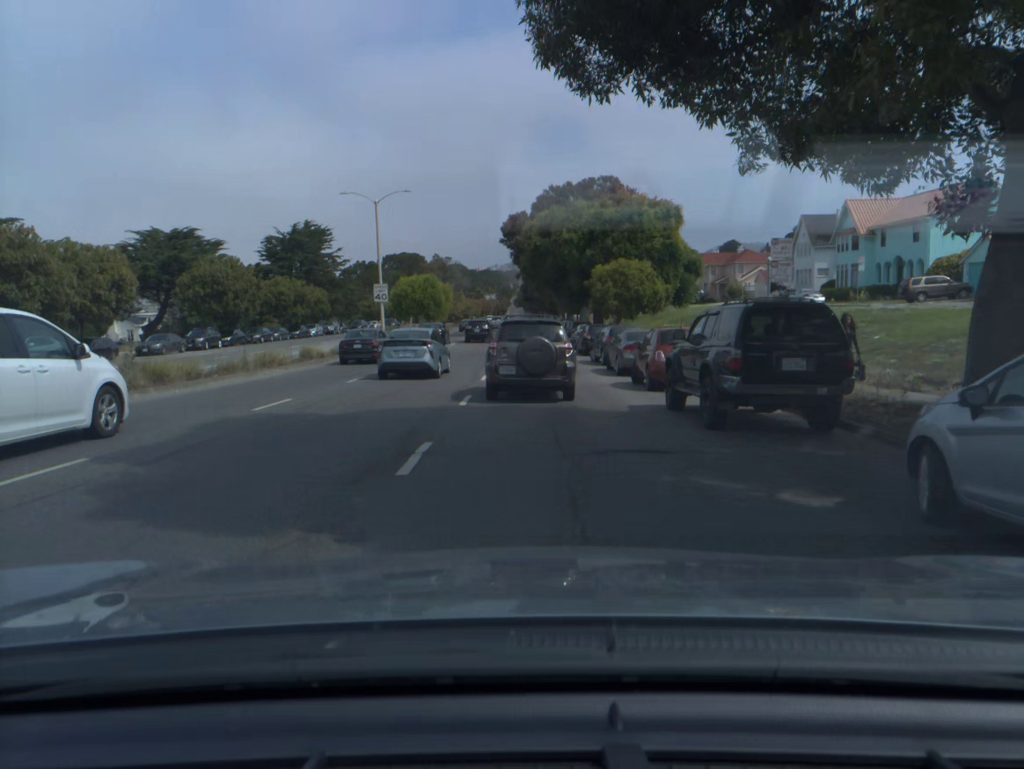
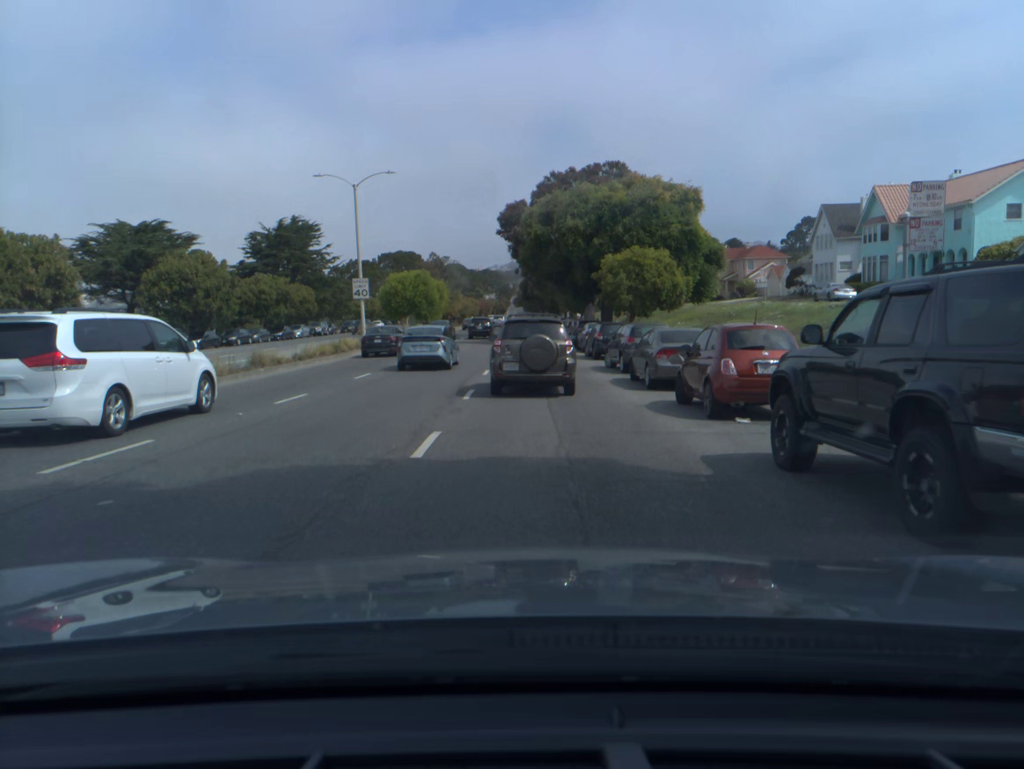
(0.0, +6.2) m; 0°
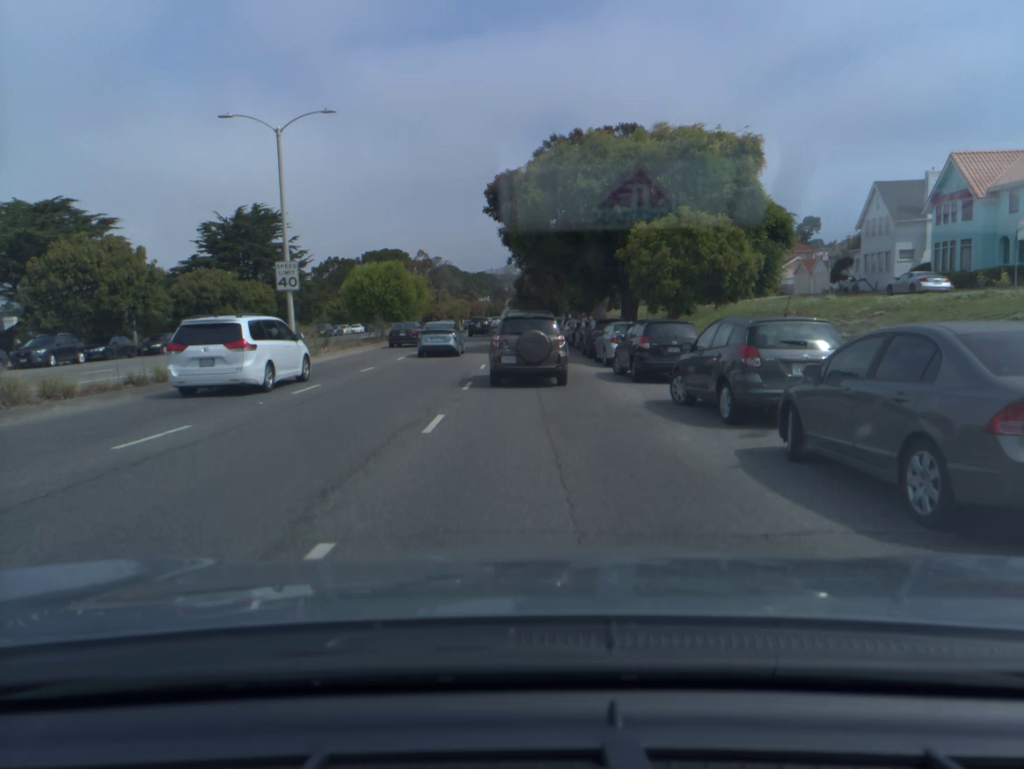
(+0.1, +12.9) m; +1°
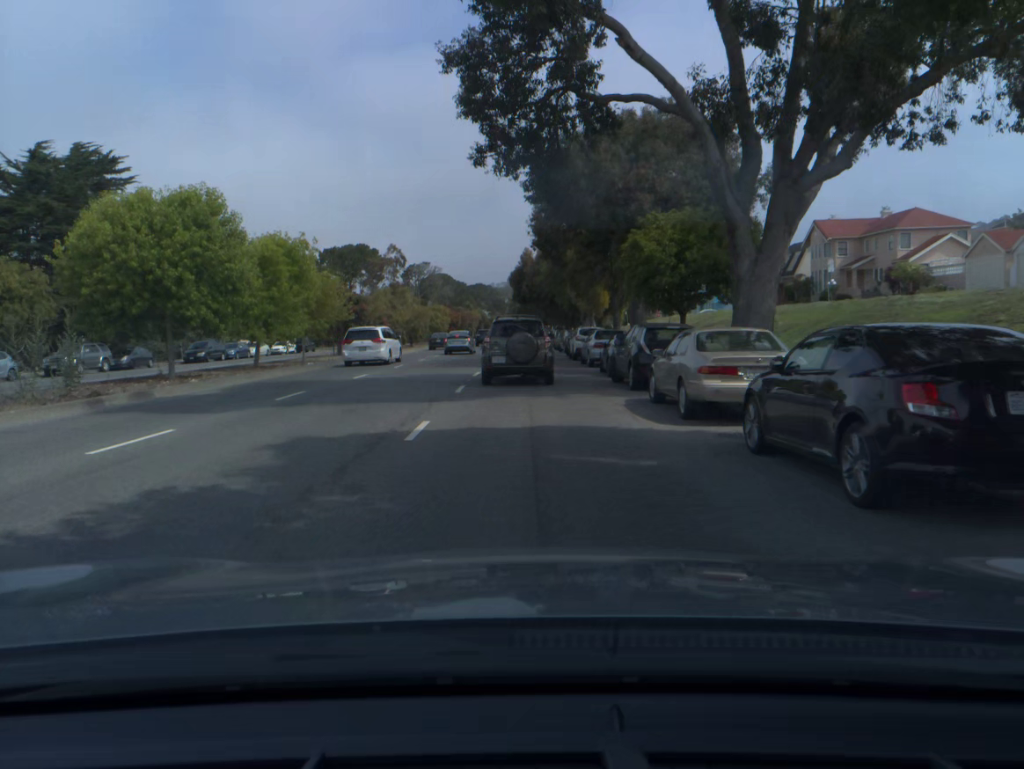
(-0.1, +36.8) m; -1°
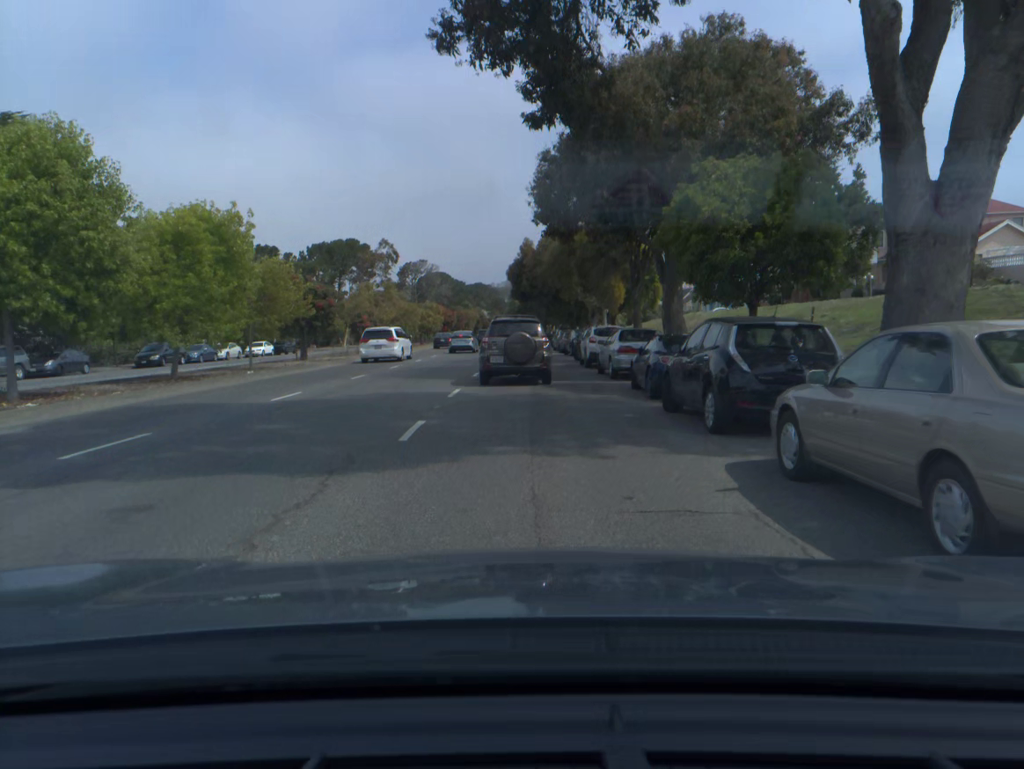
(0.0, +7.8) m; 0°
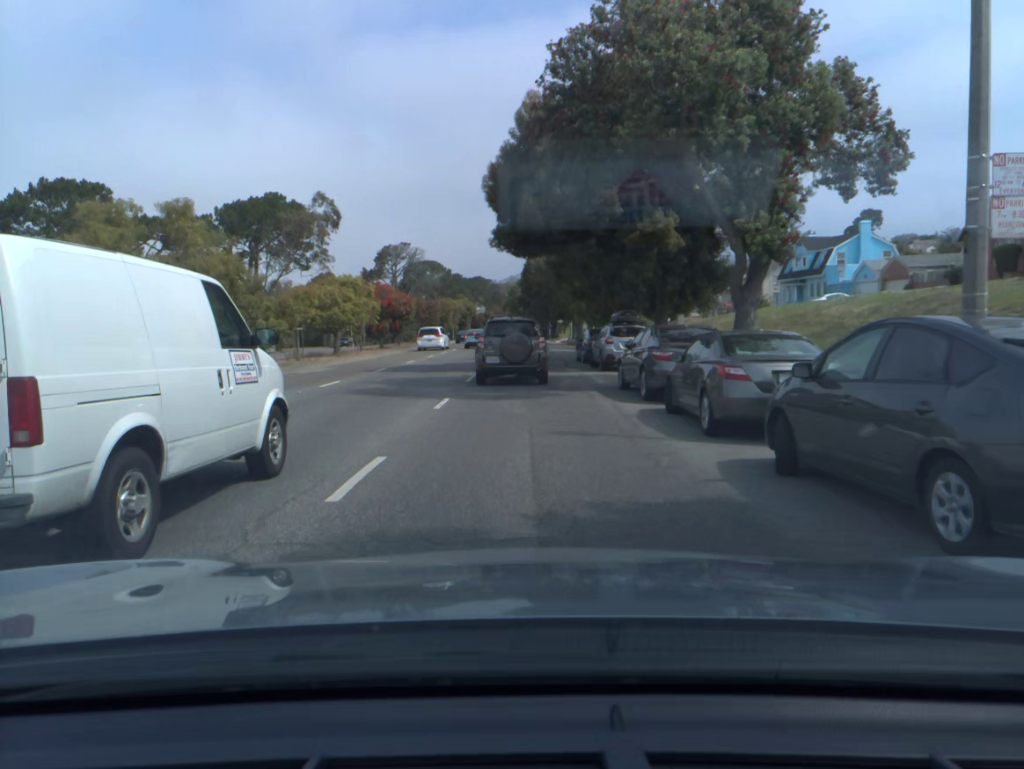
(0.0, +39.2) m; 0°
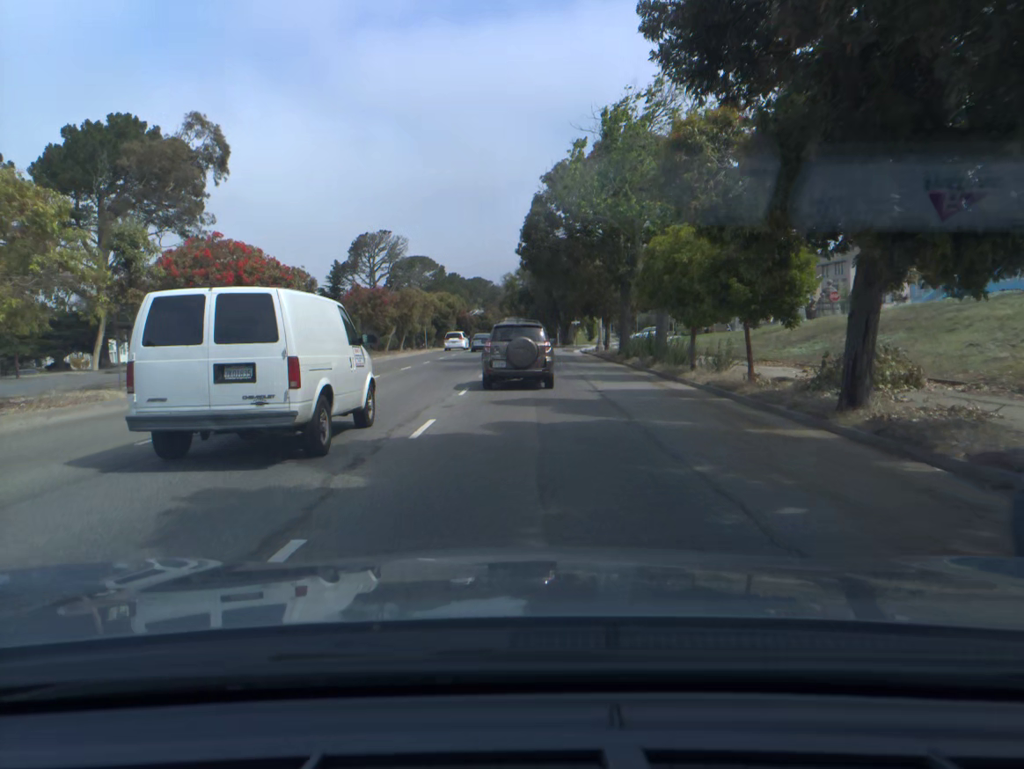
(-0.1, +31.8) m; 0°
